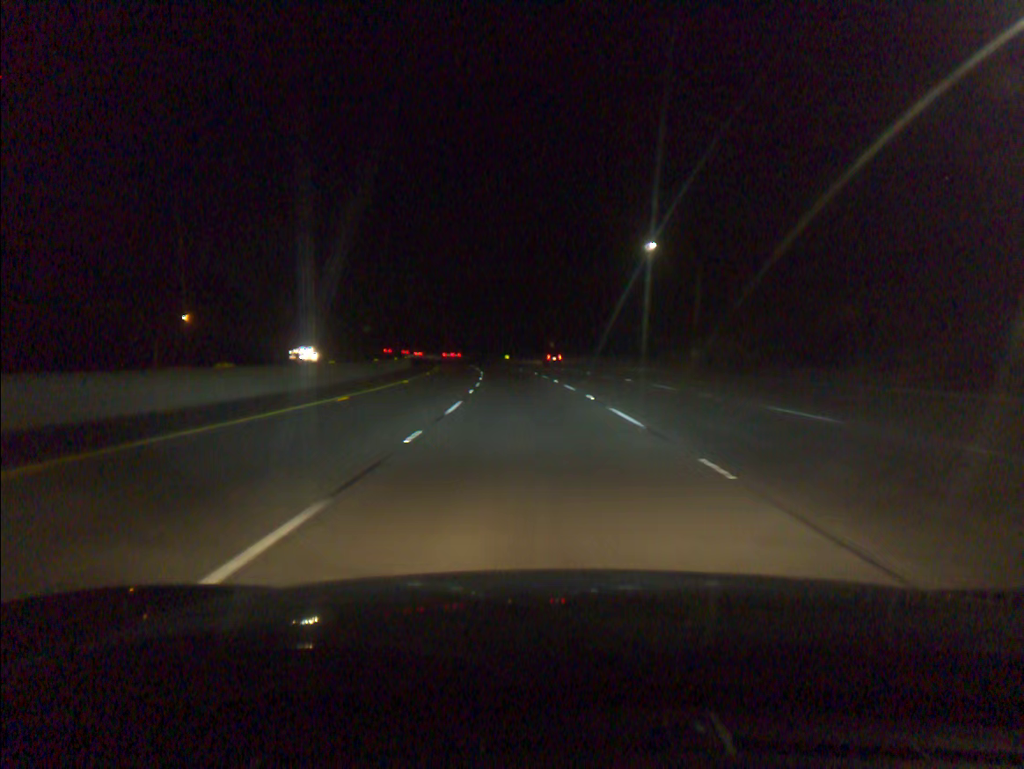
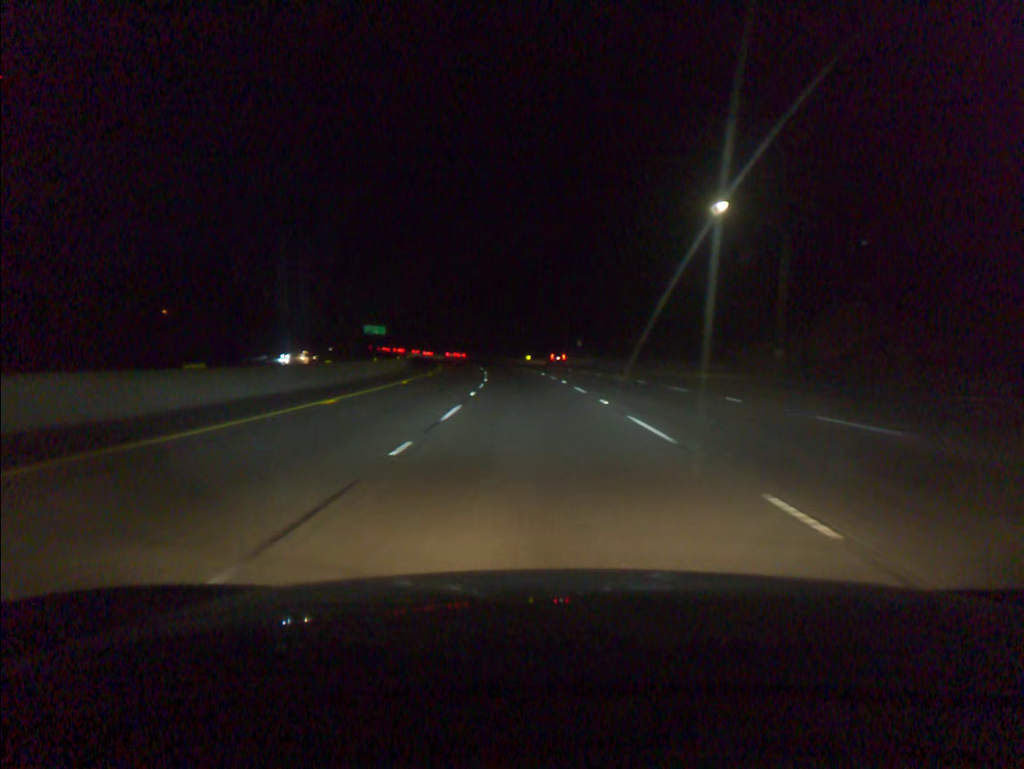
(-0.3, +16.9) m; -2°
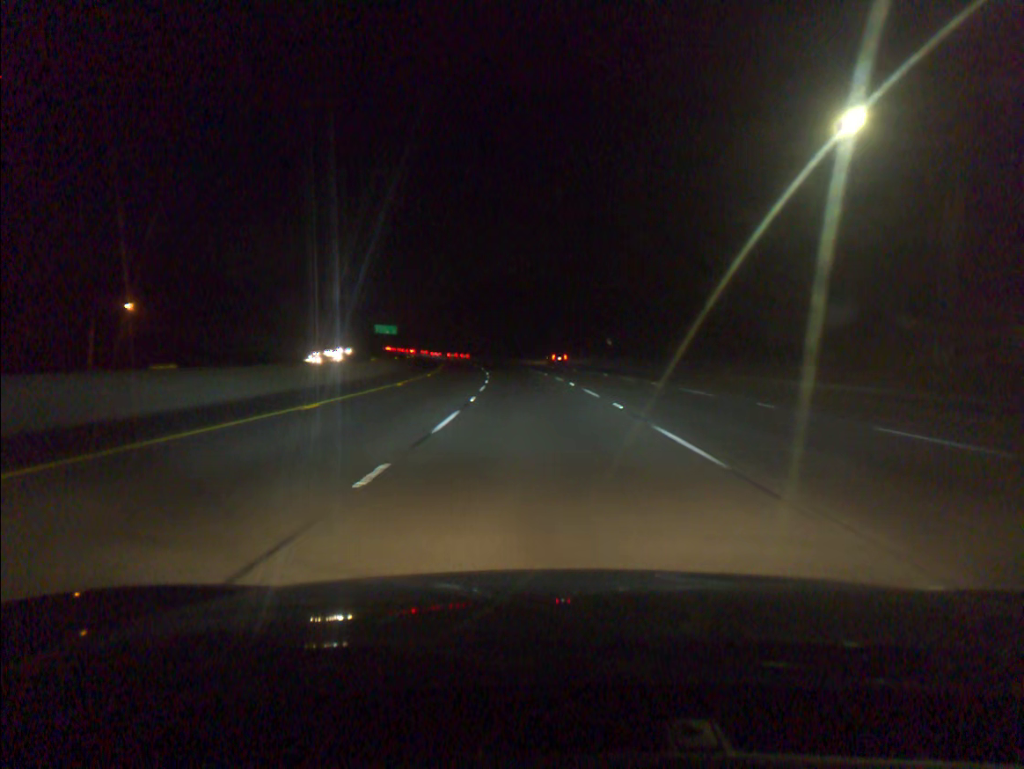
(-0.2, +16.9) m; -1°
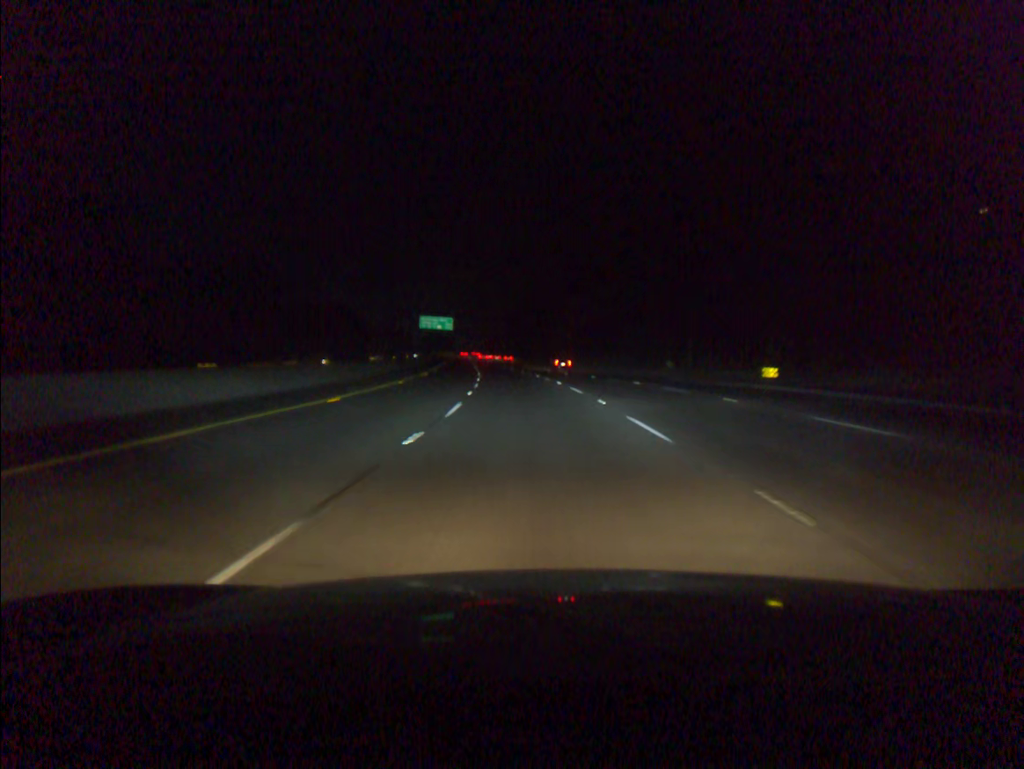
(-5.1, +84.5) m; -7°
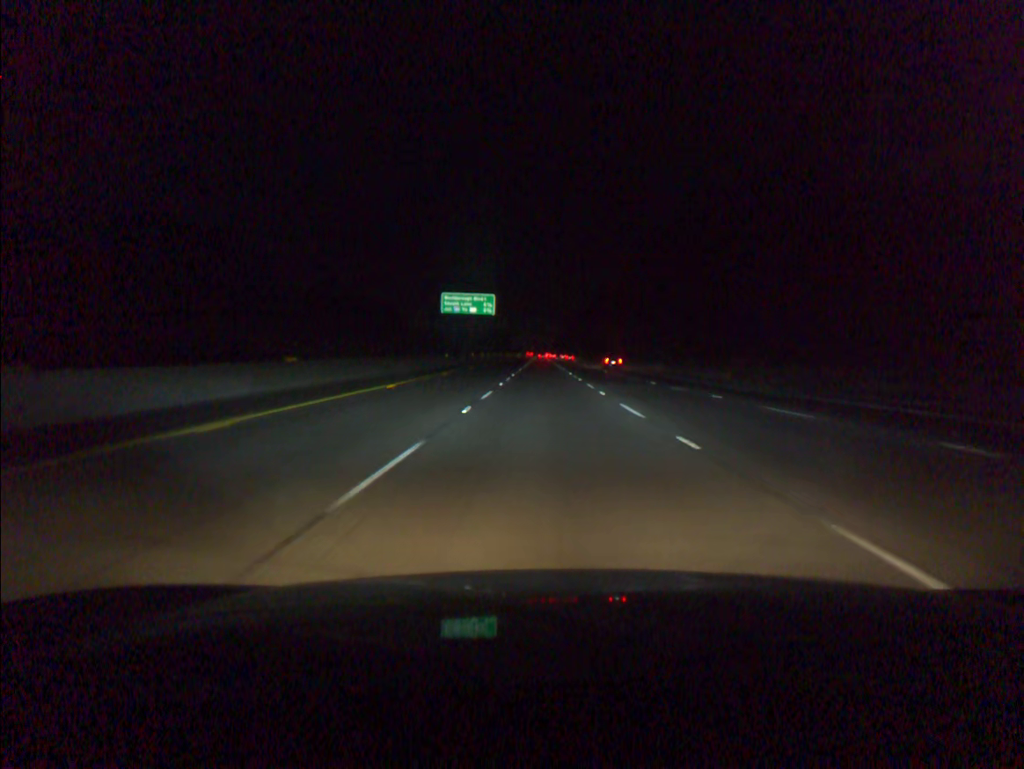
(-3.8, +67.7) m; -5°
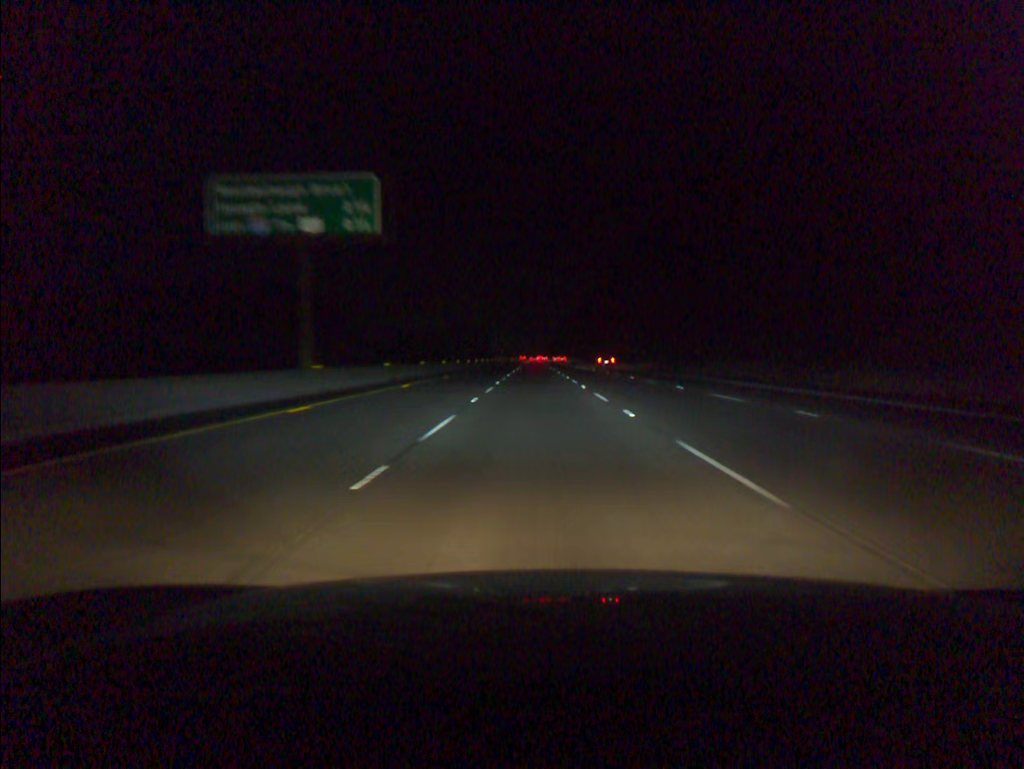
(+0.1, +67.9) m; 0°
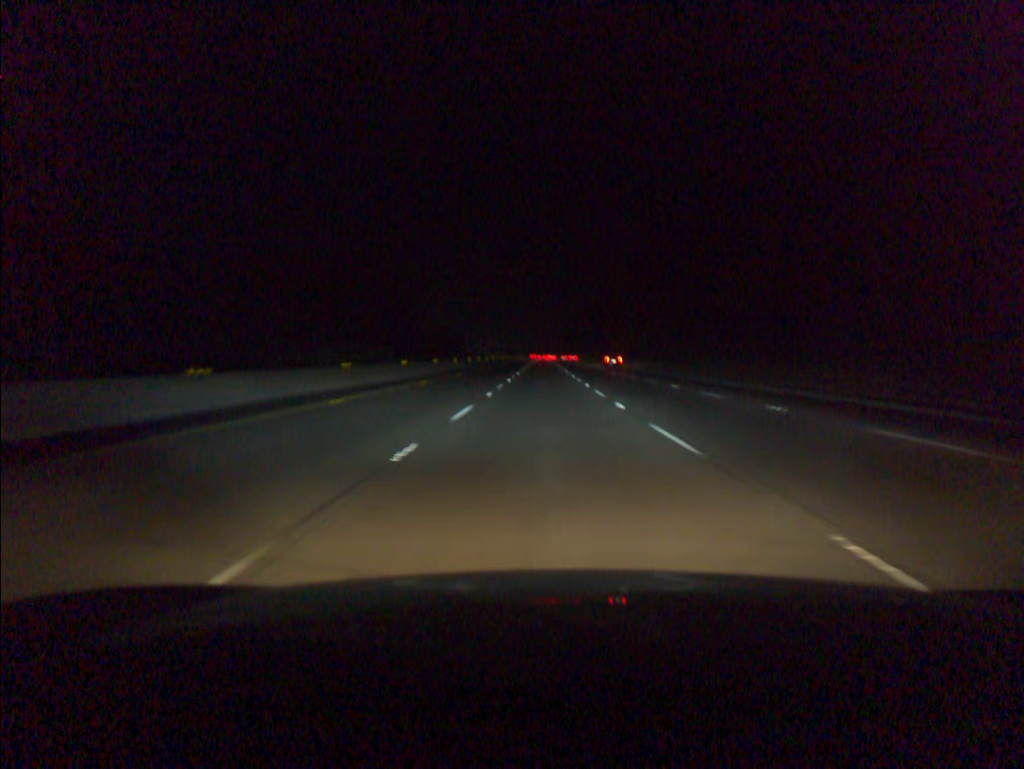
(-0.7, +84.6) m; -1°
